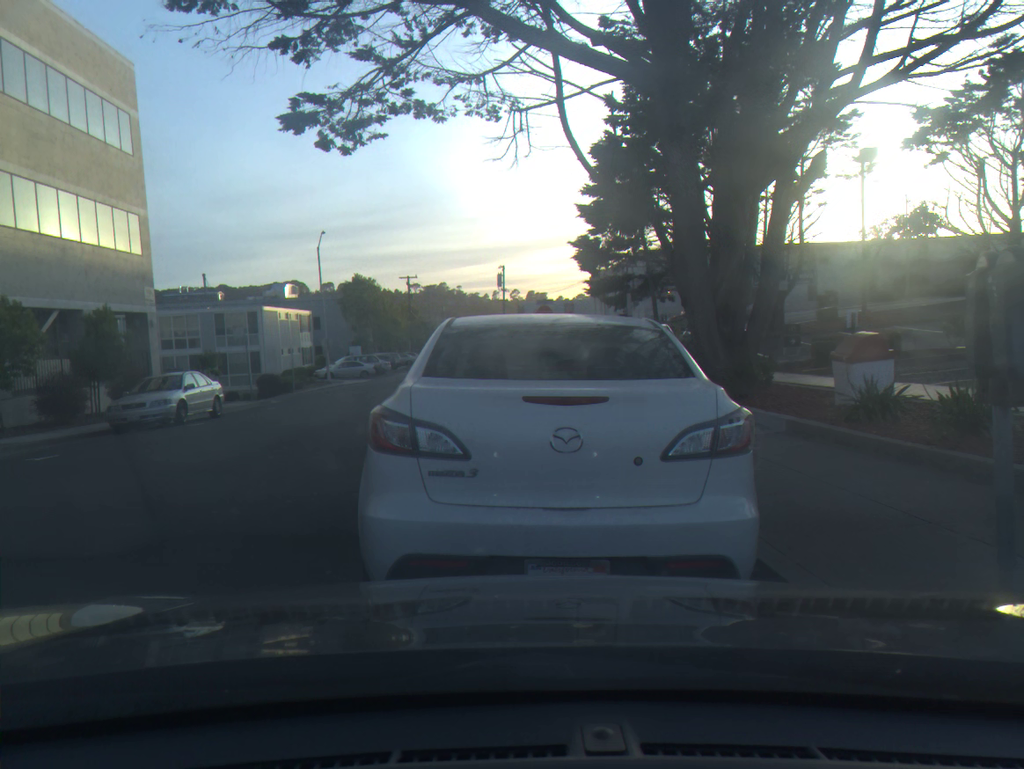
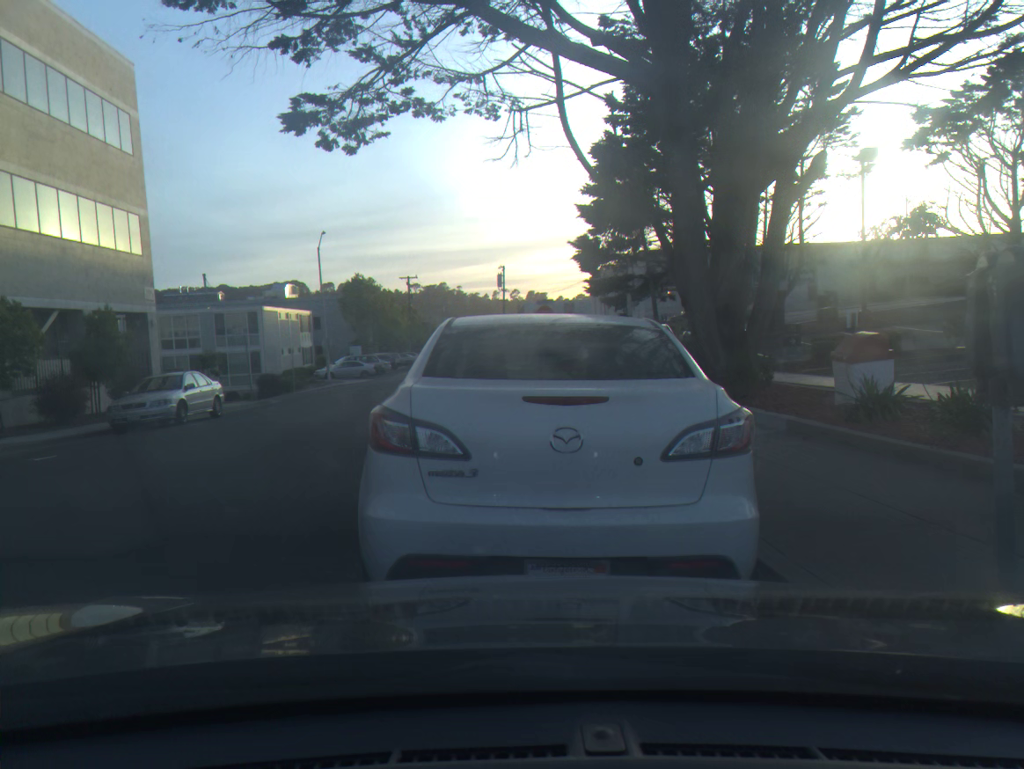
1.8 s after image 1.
(0.0, 0.0) m; 0°
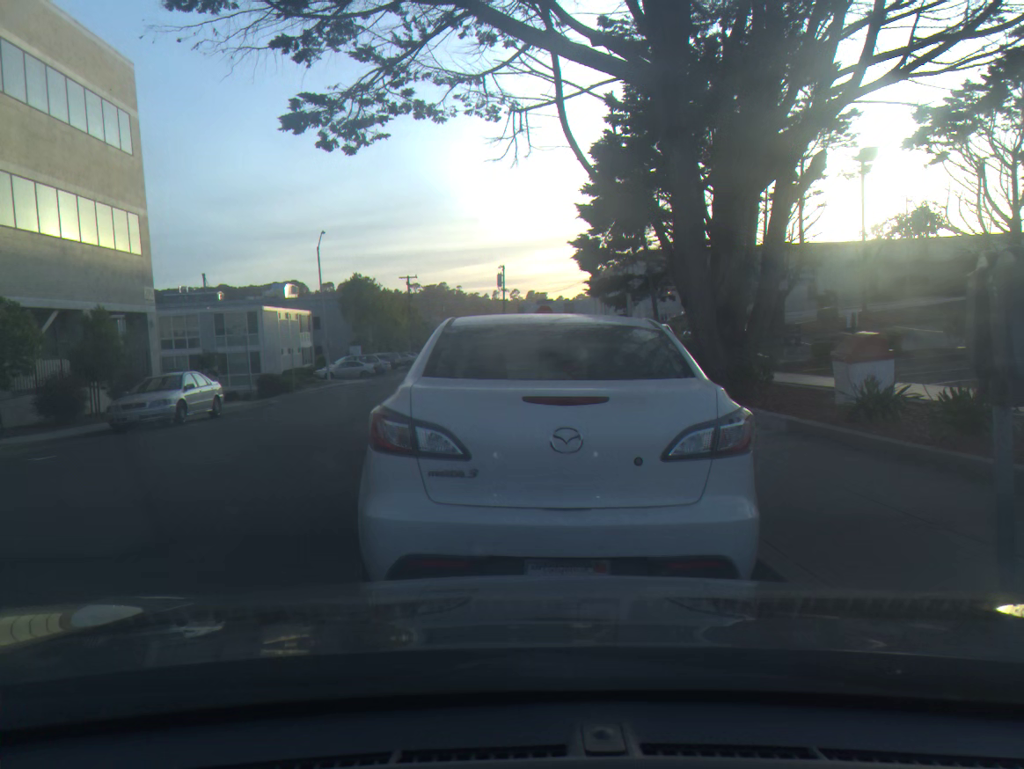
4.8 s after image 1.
(0.0, 0.0) m; 0°
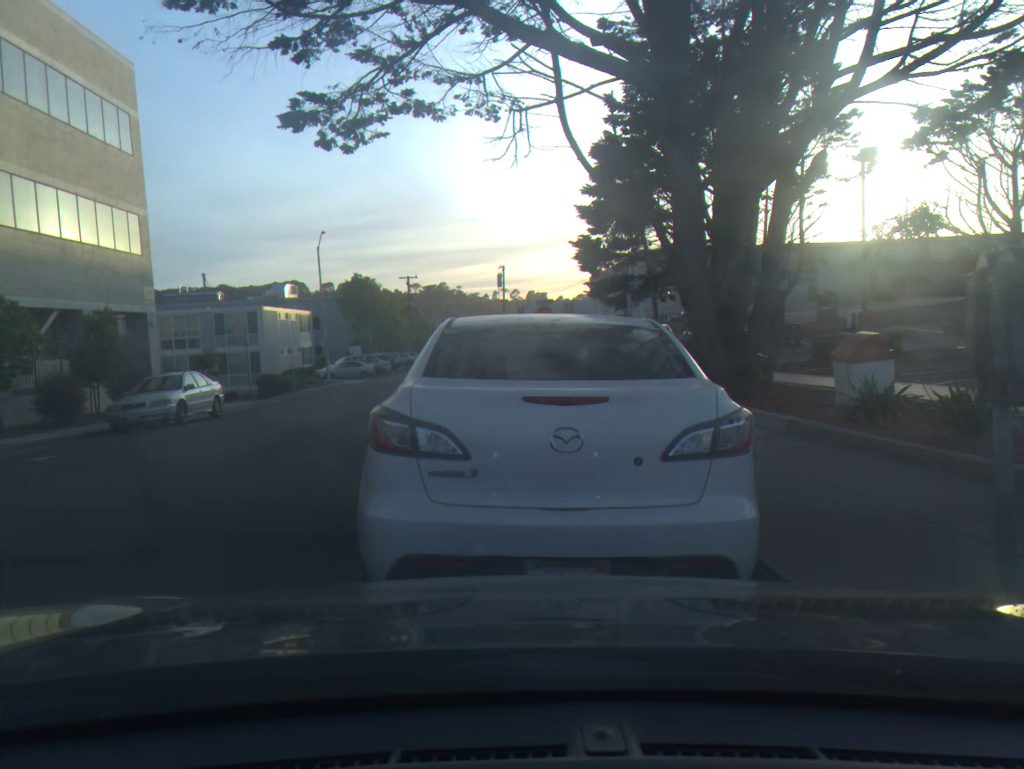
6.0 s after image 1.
(0.0, 0.0) m; 0°
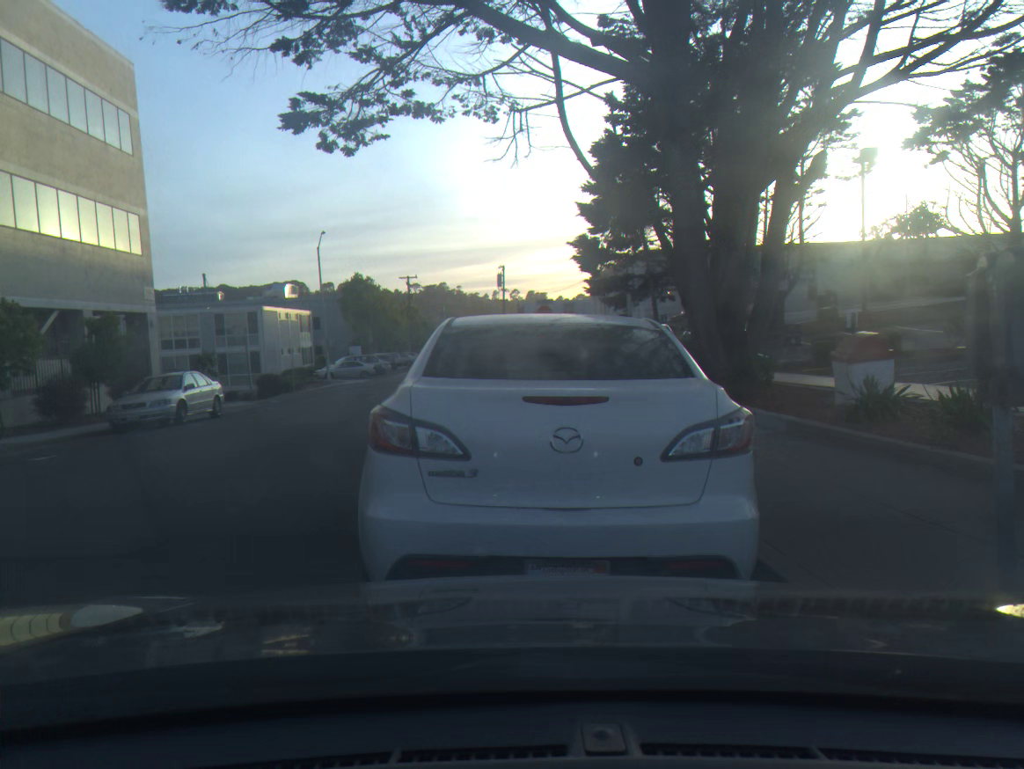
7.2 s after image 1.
(0.0, 0.0) m; 0°
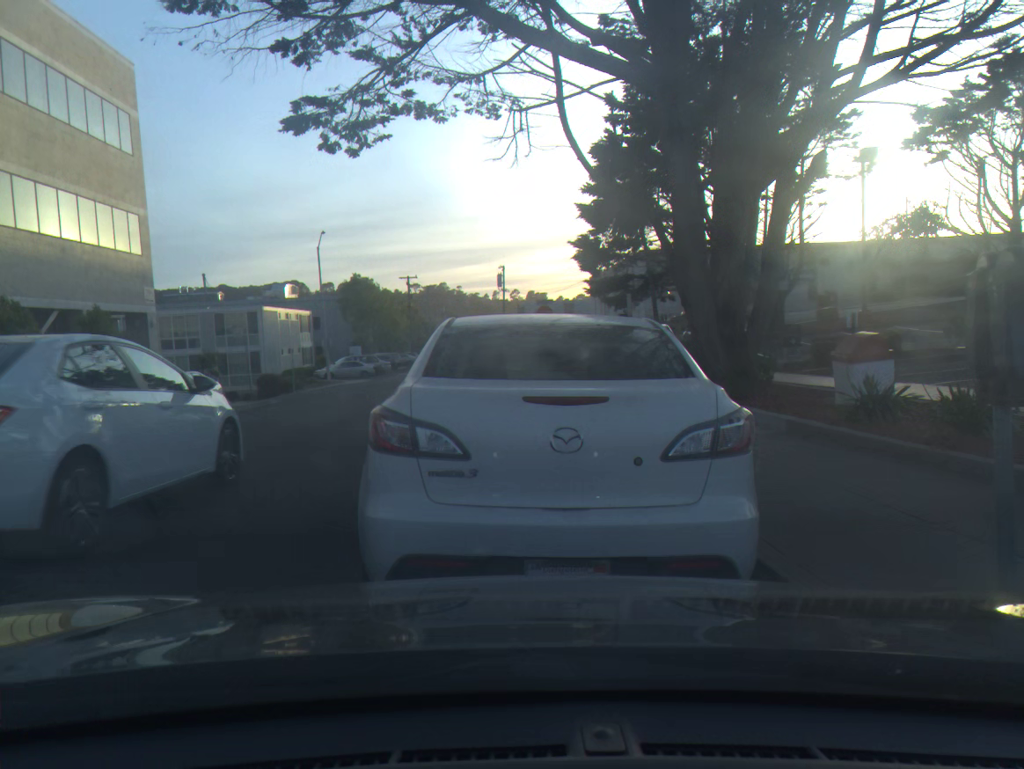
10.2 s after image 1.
(0.0, 0.0) m; 0°
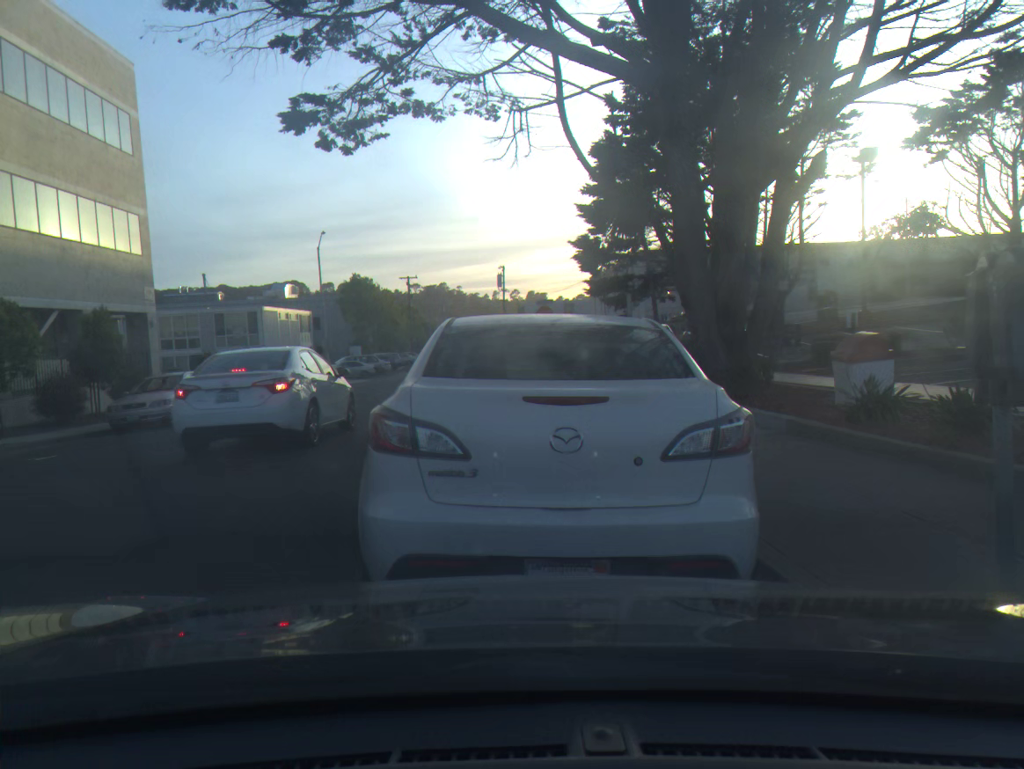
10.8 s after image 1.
(0.0, 0.0) m; 0°
